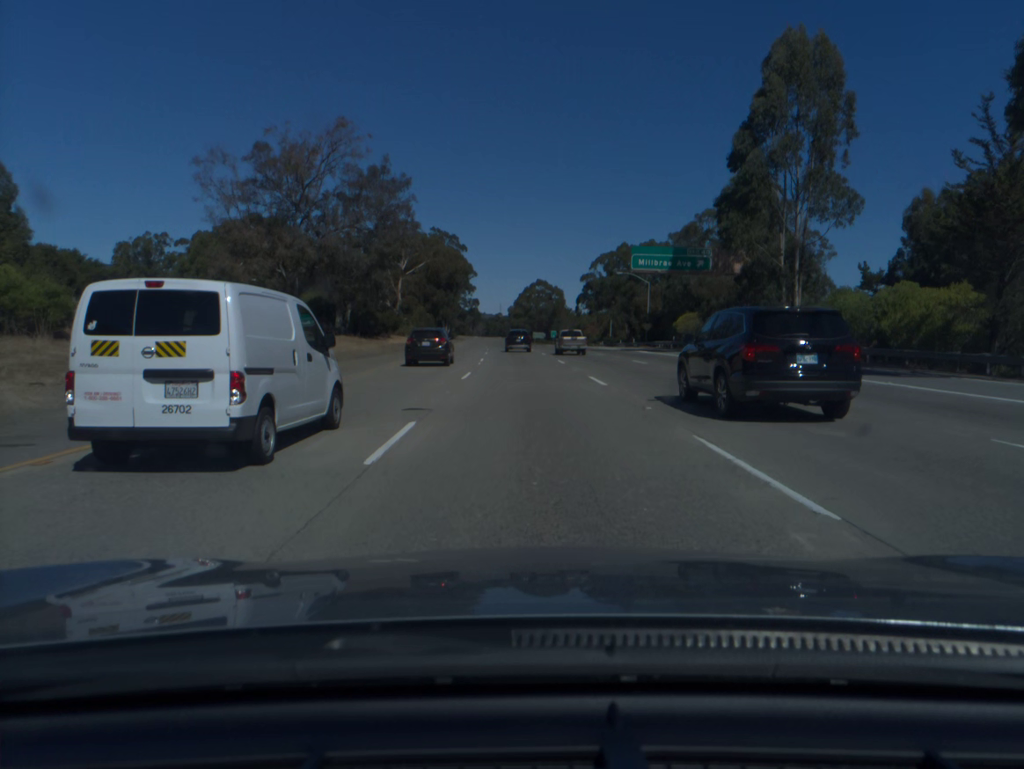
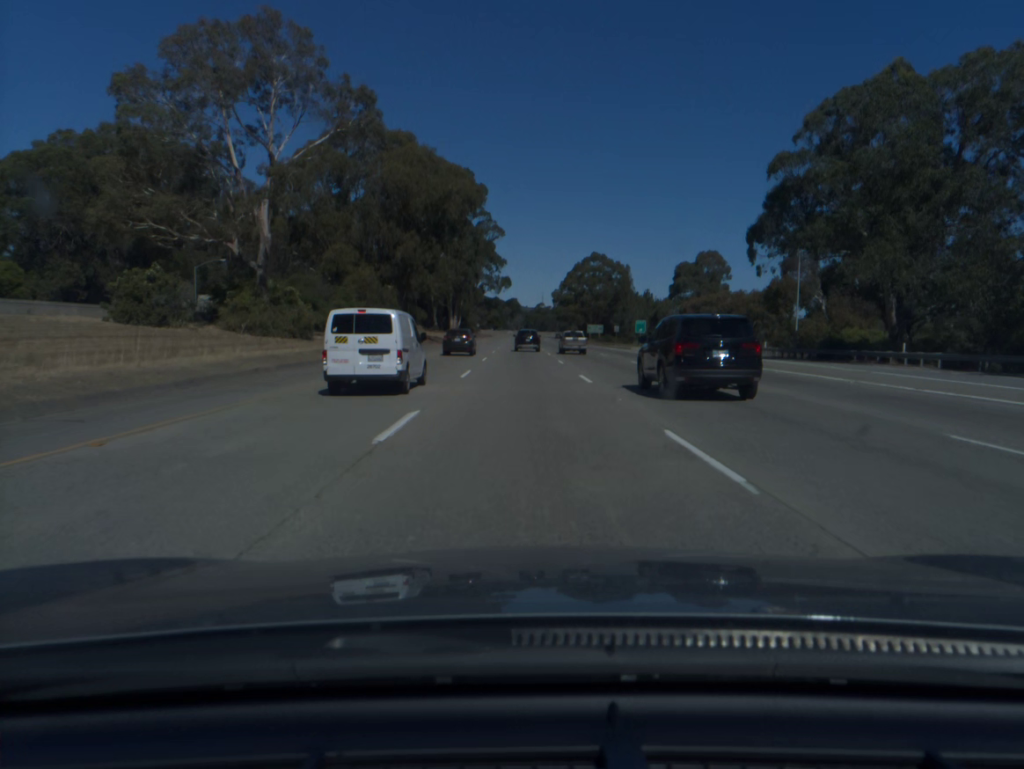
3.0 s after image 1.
(-2.2, +86.3) m; -3°
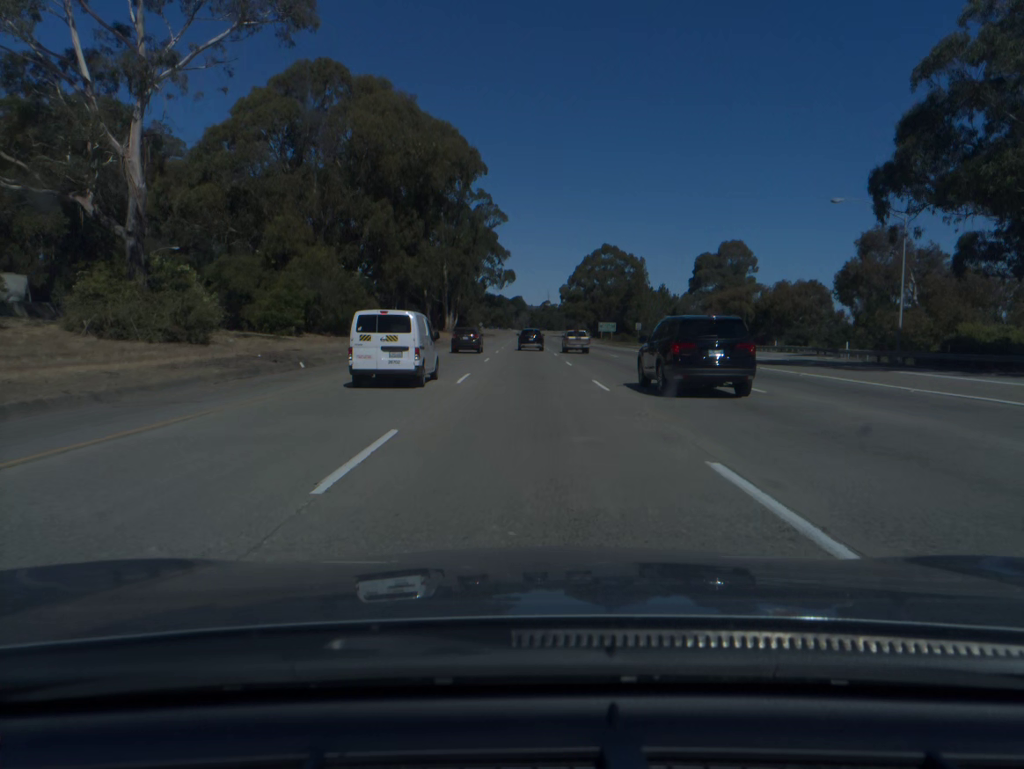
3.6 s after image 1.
(-0.1, +17.3) m; 0°
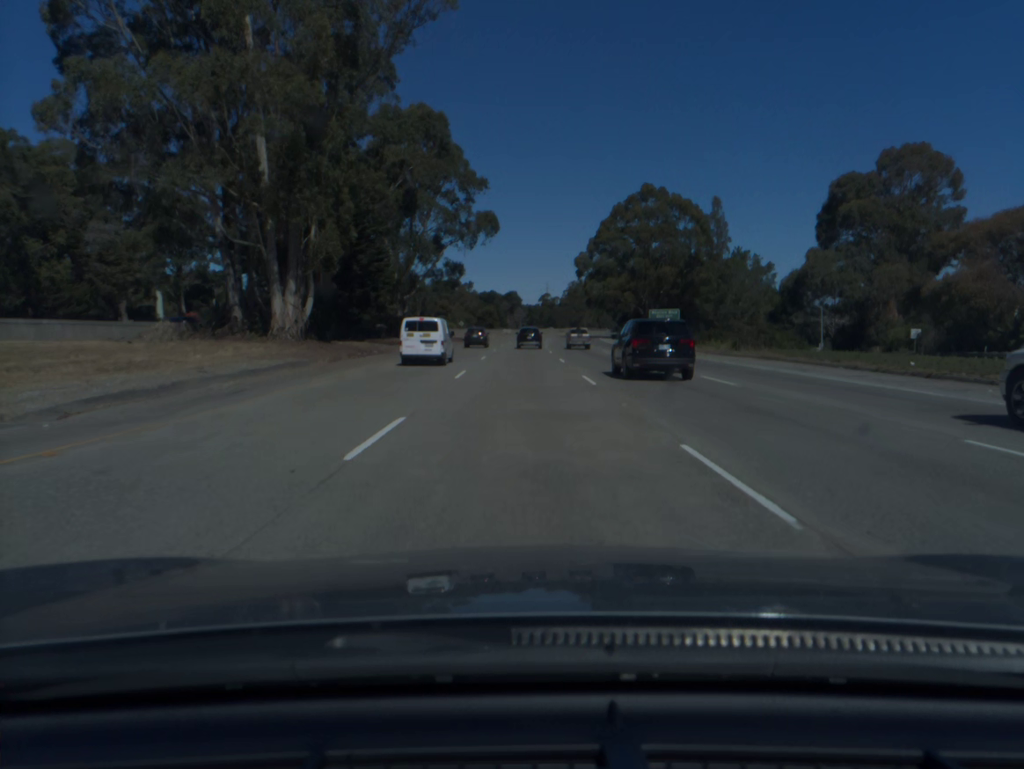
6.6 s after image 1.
(+0.1, +86.3) m; 0°
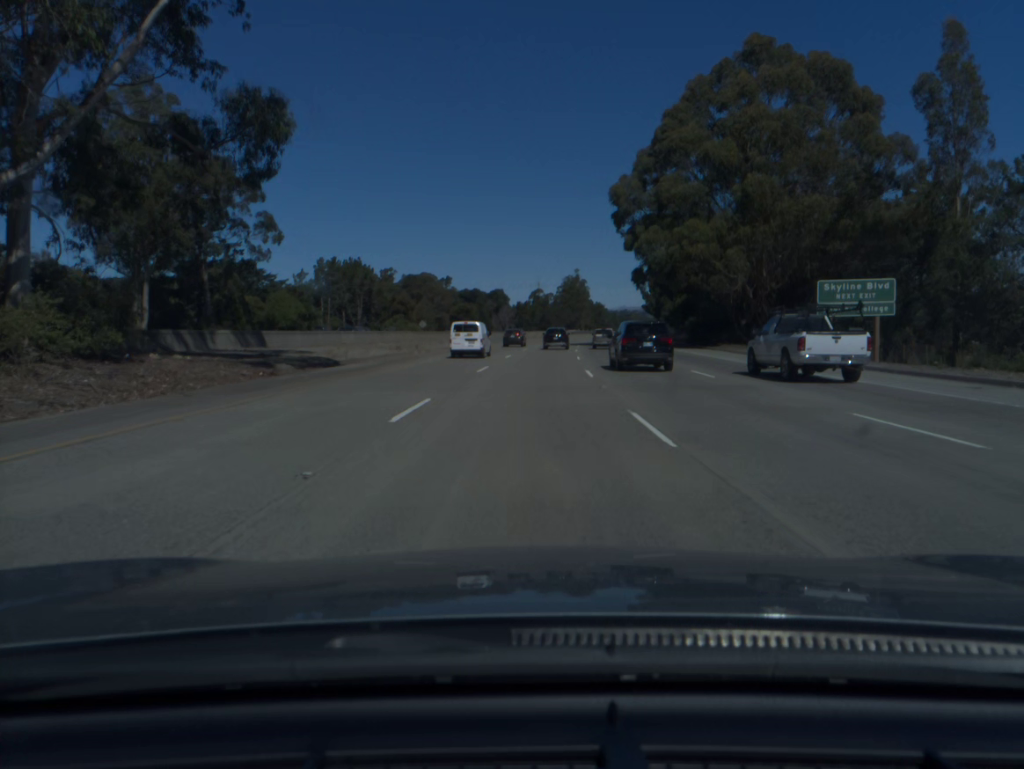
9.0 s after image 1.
(+0.2, +69.3) m; +1°
